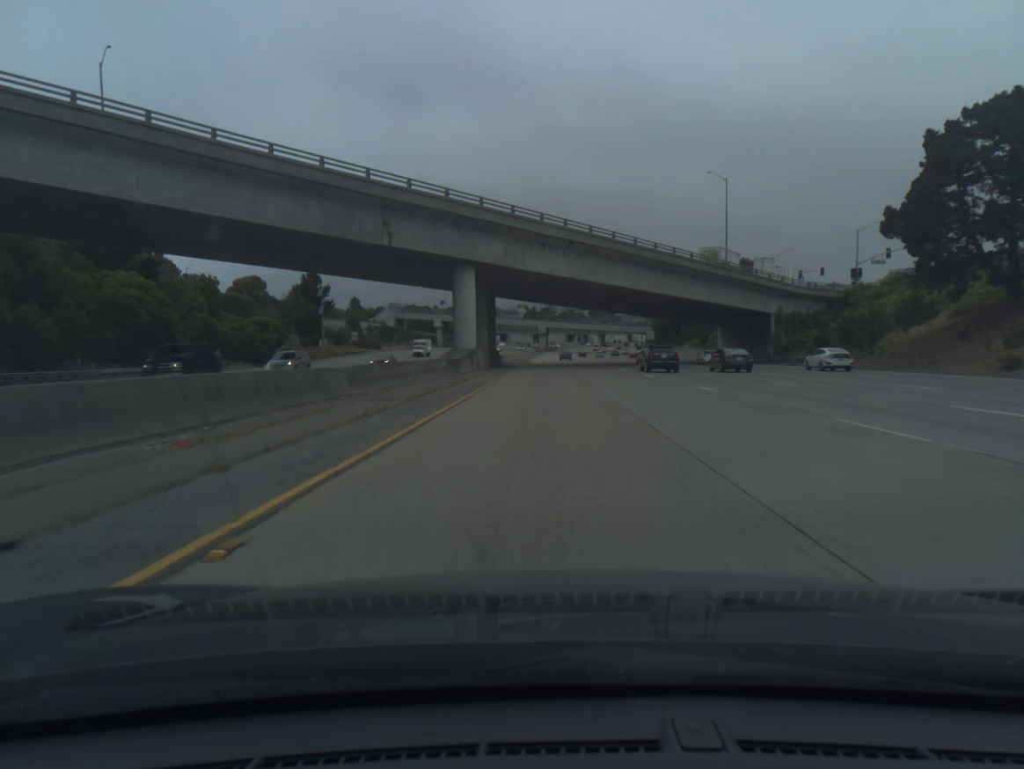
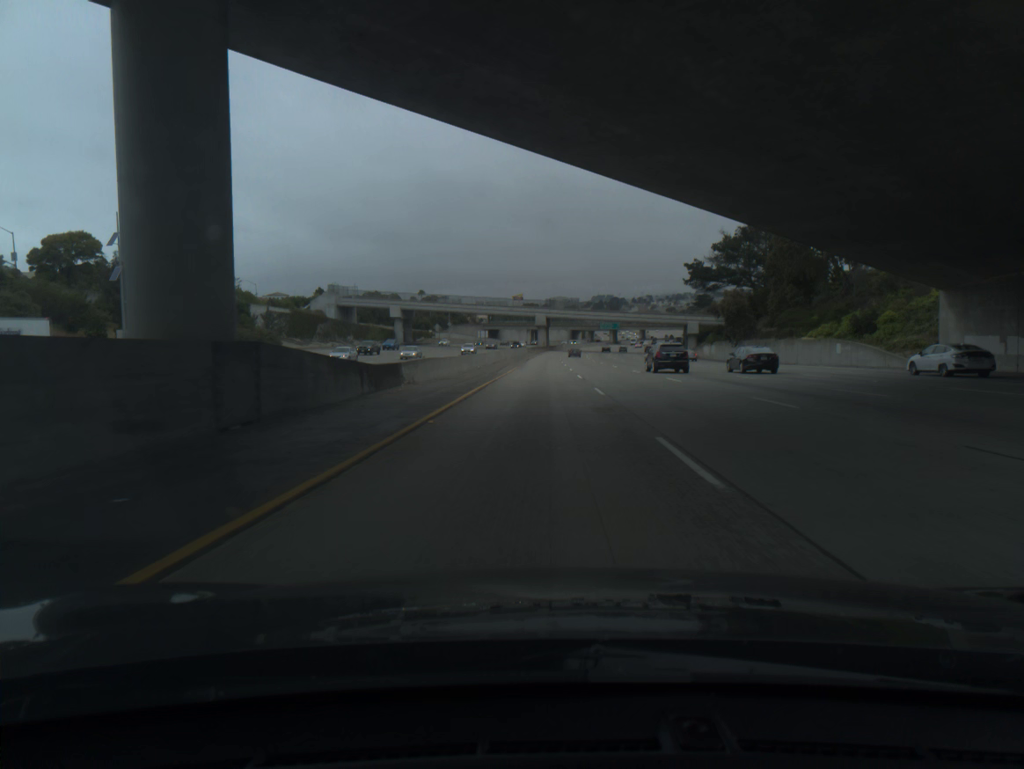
(+0.3, +64.3) m; 0°
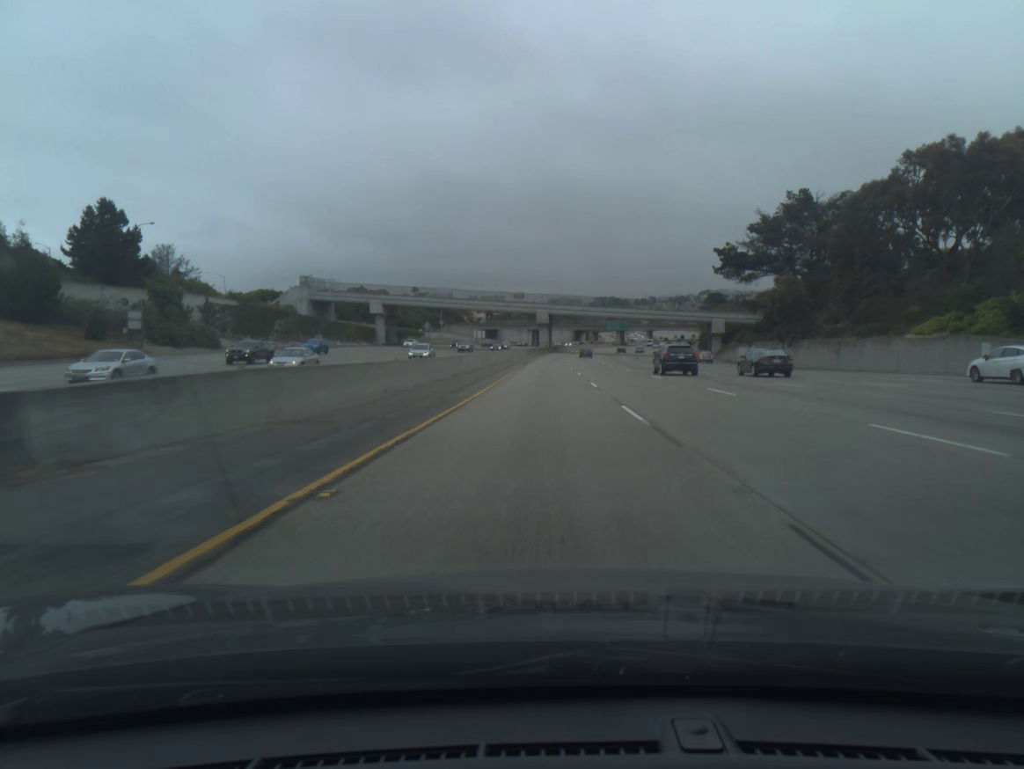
(0.0, +21.4) m; 0°
